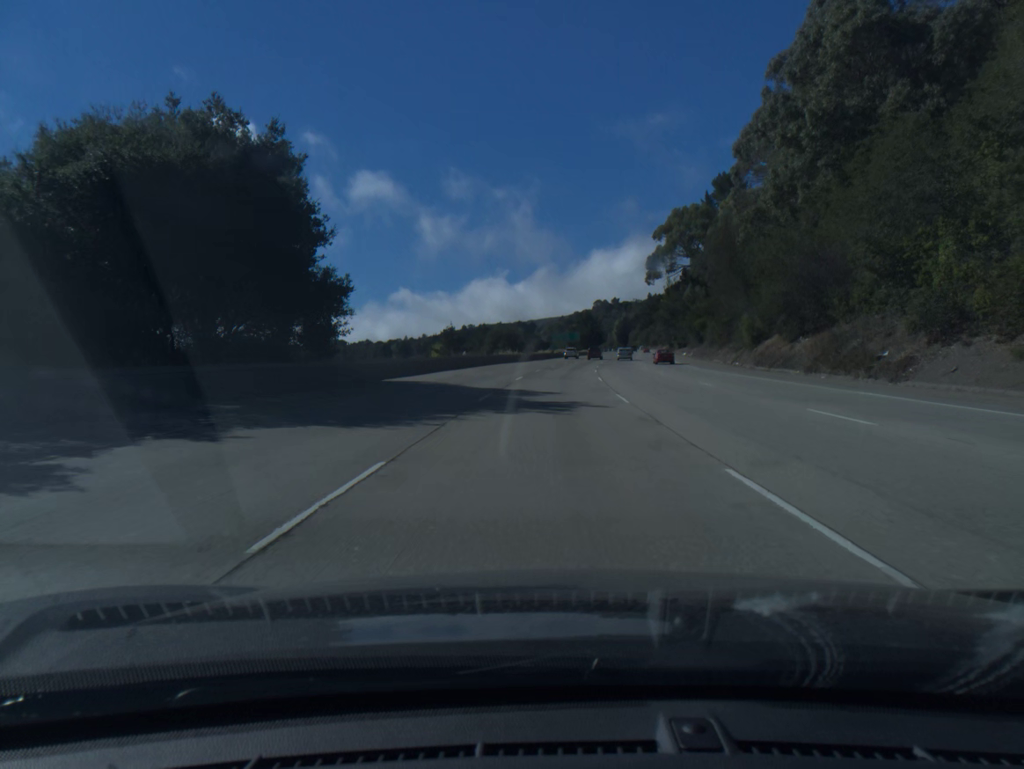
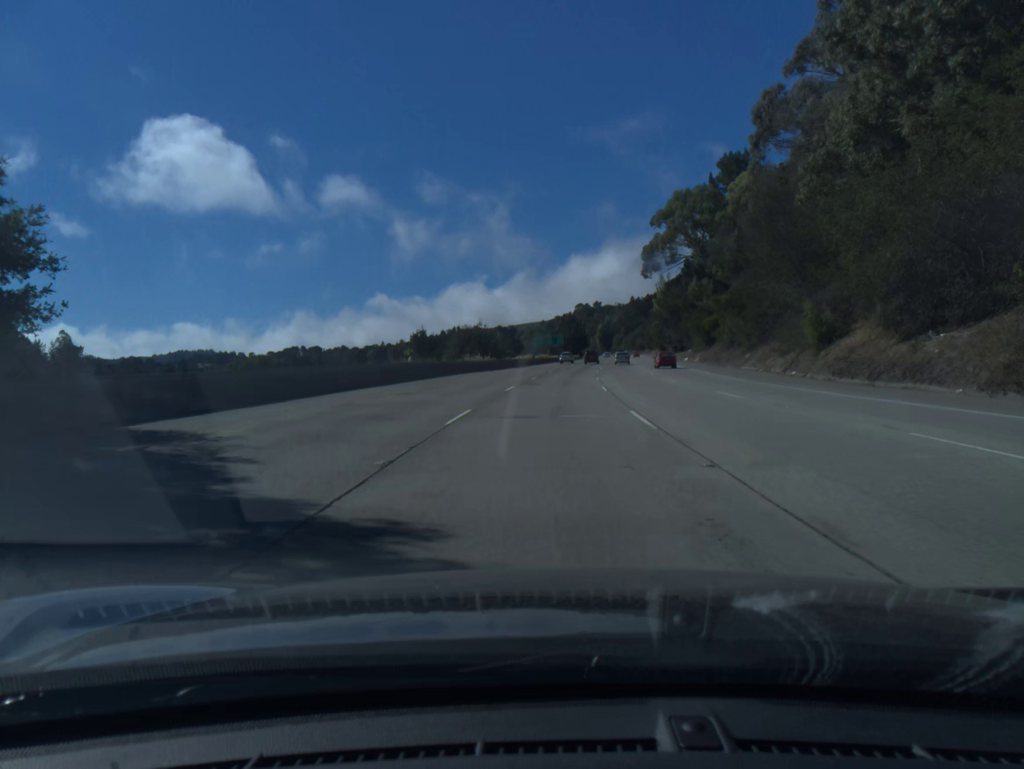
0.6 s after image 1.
(+0.3, +19.6) m; +2°
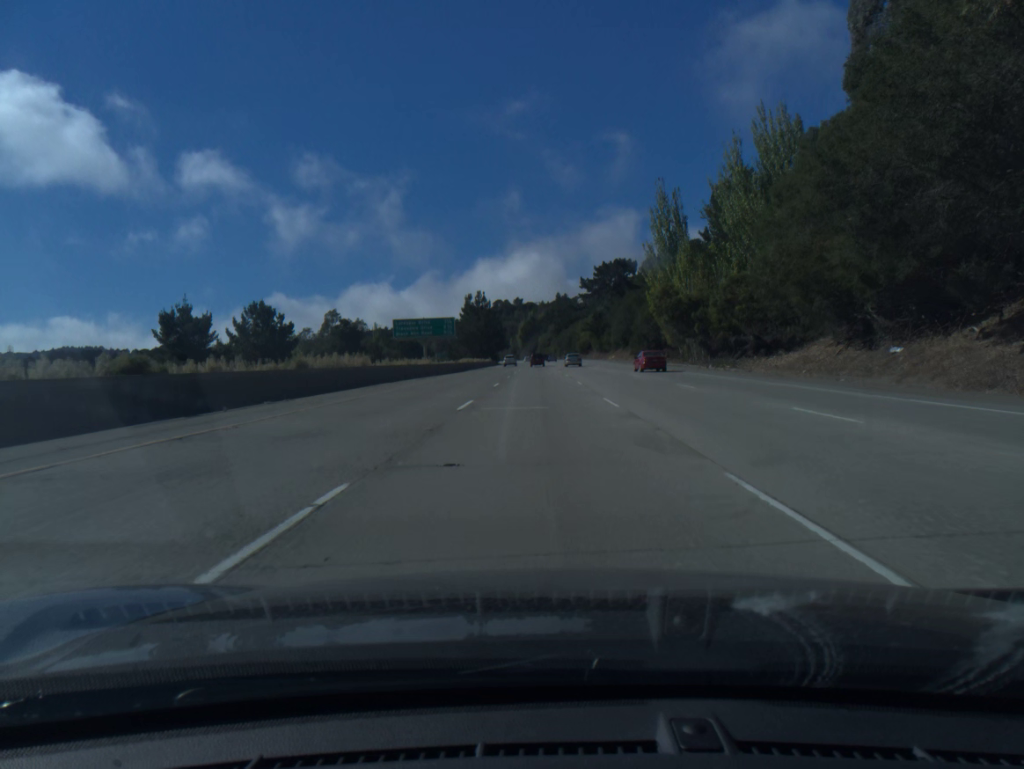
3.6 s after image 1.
(+5.9, +97.8) m; +6°
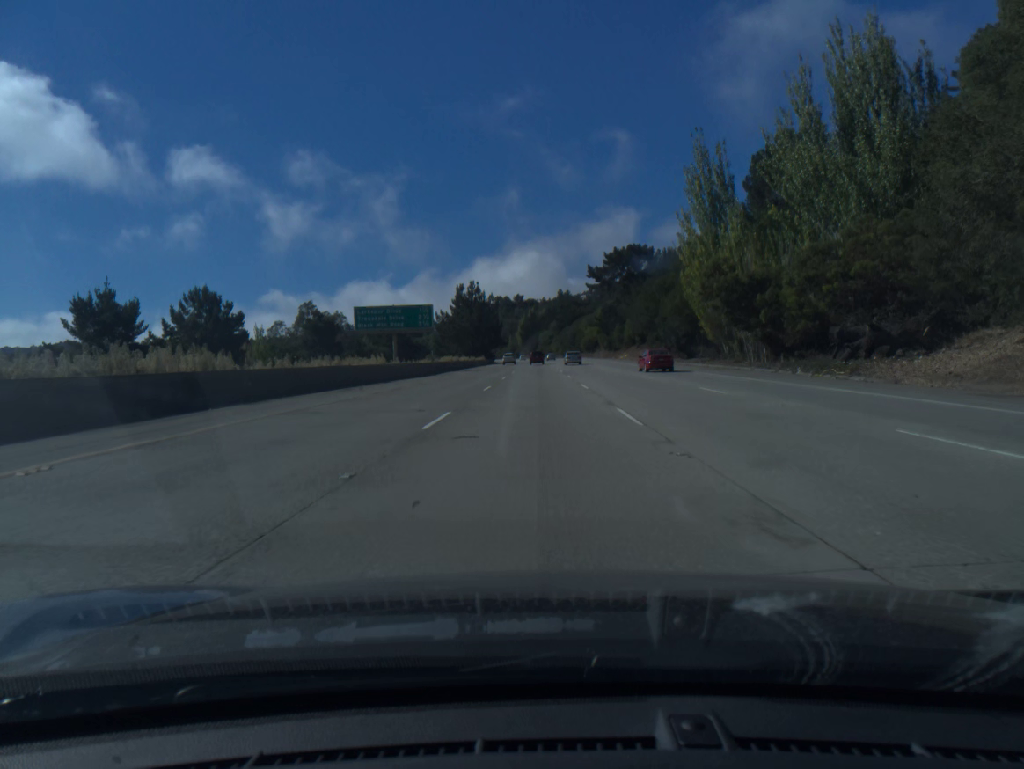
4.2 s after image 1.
(0.0, +19.6) m; 0°
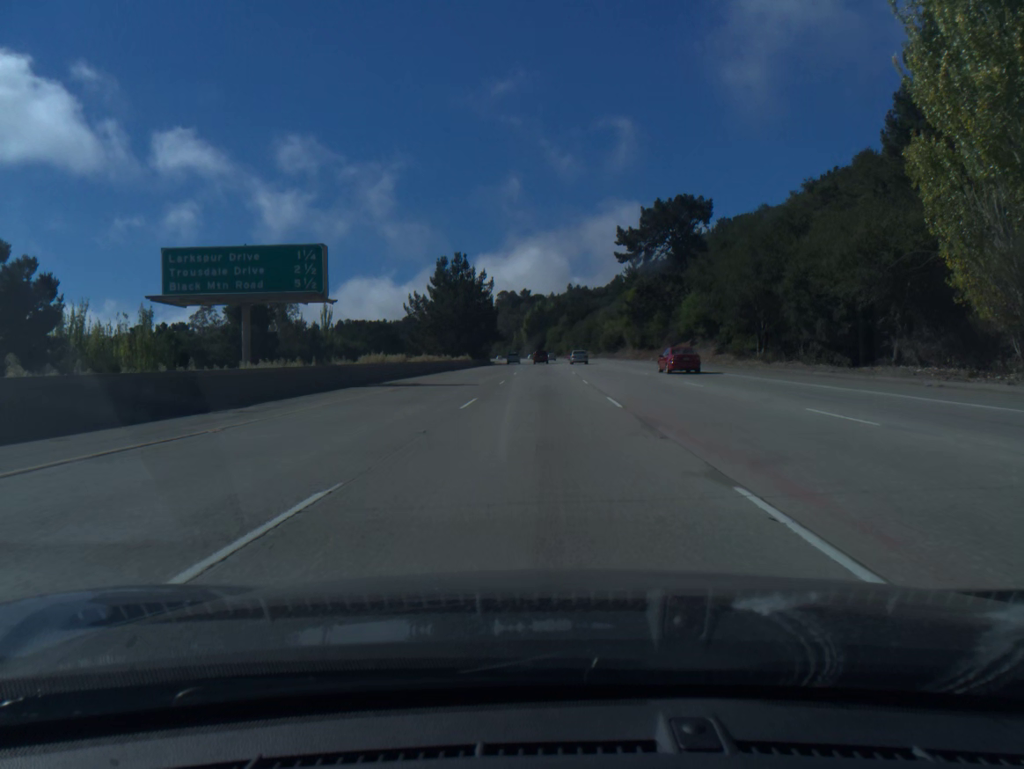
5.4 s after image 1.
(-0.2, +39.2) m; -1°
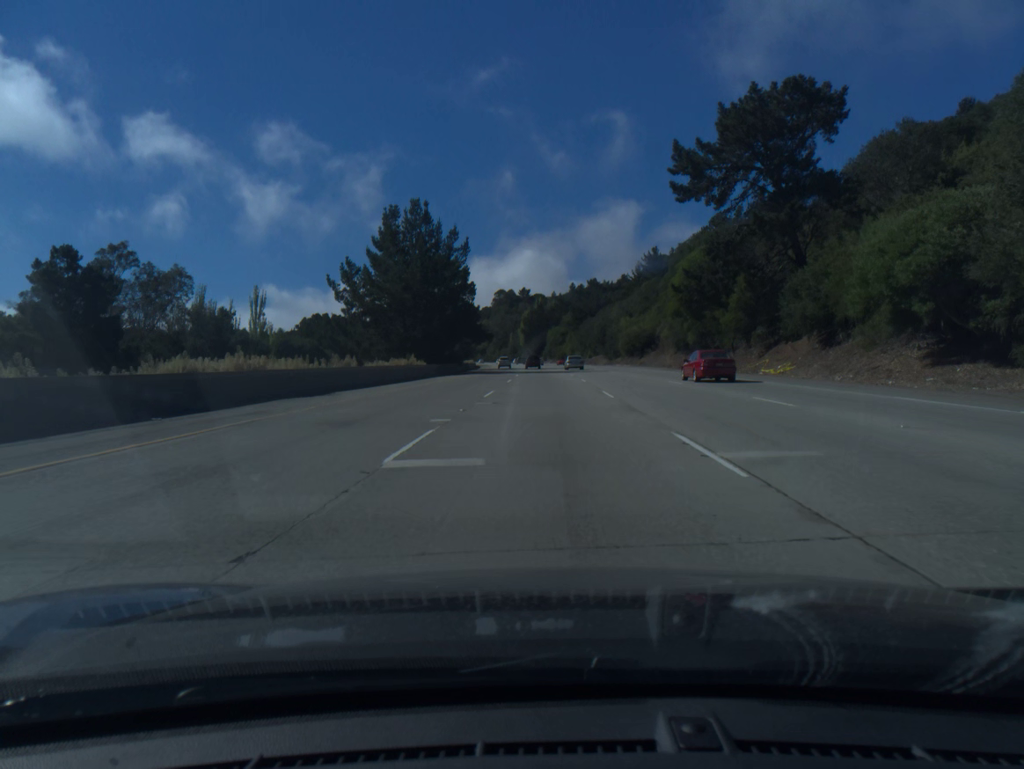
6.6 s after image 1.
(-0.1, +39.2) m; 0°
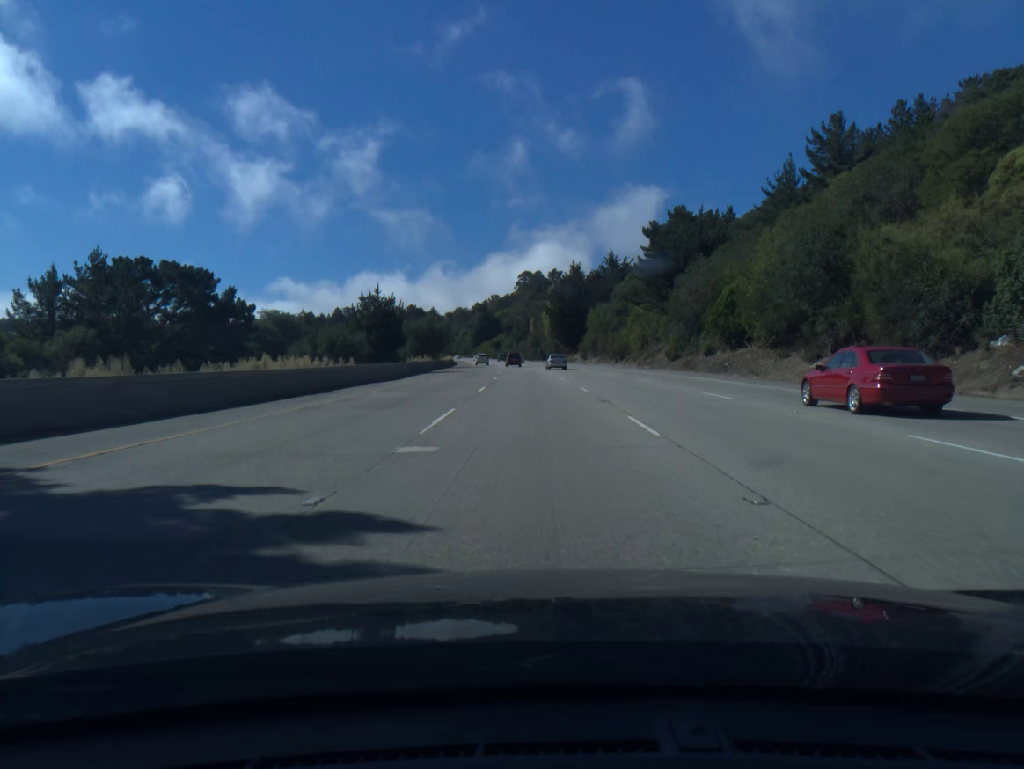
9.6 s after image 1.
(-0.7, +97.9) m; -2°
